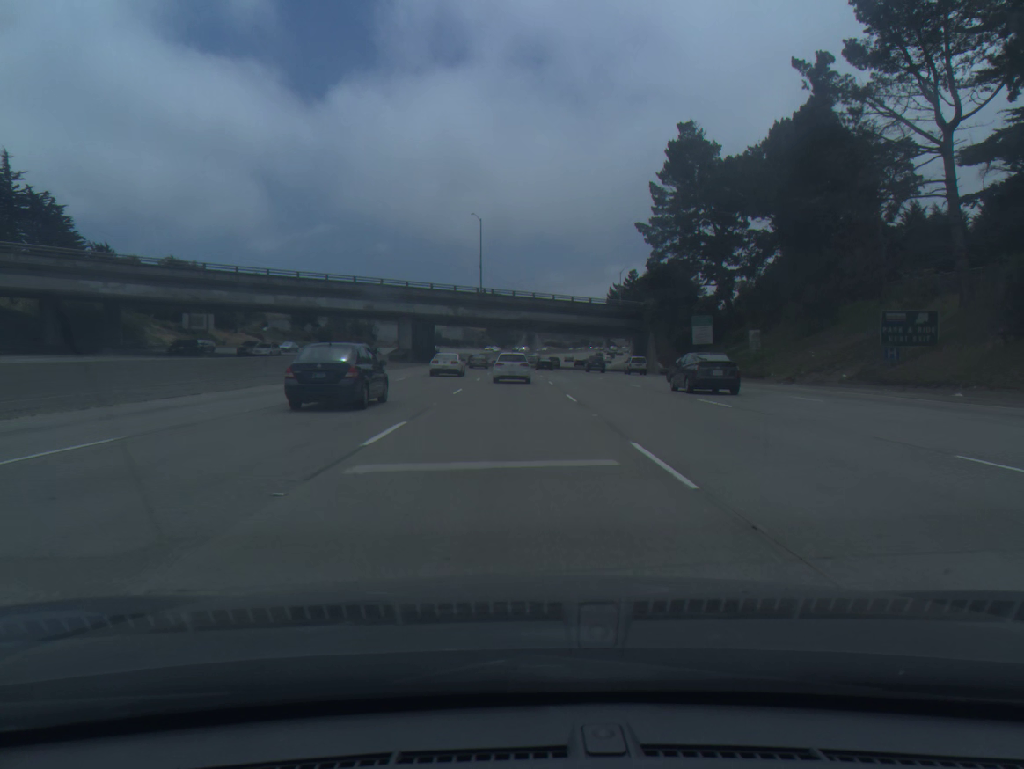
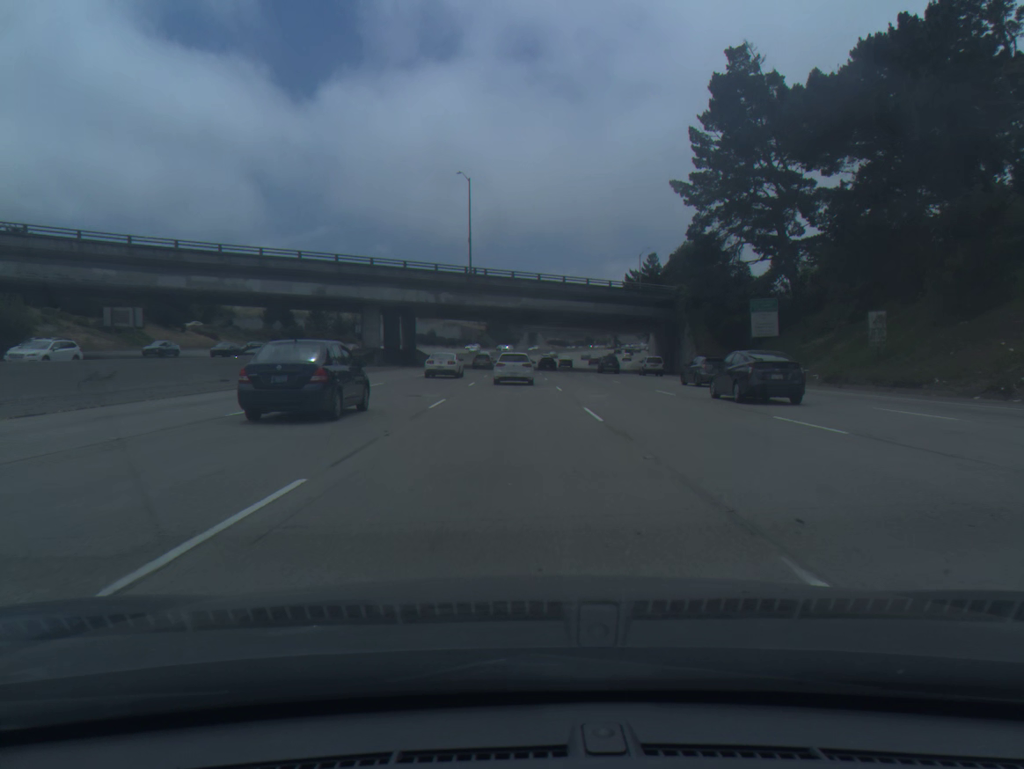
(0.0, +21.3) m; 0°
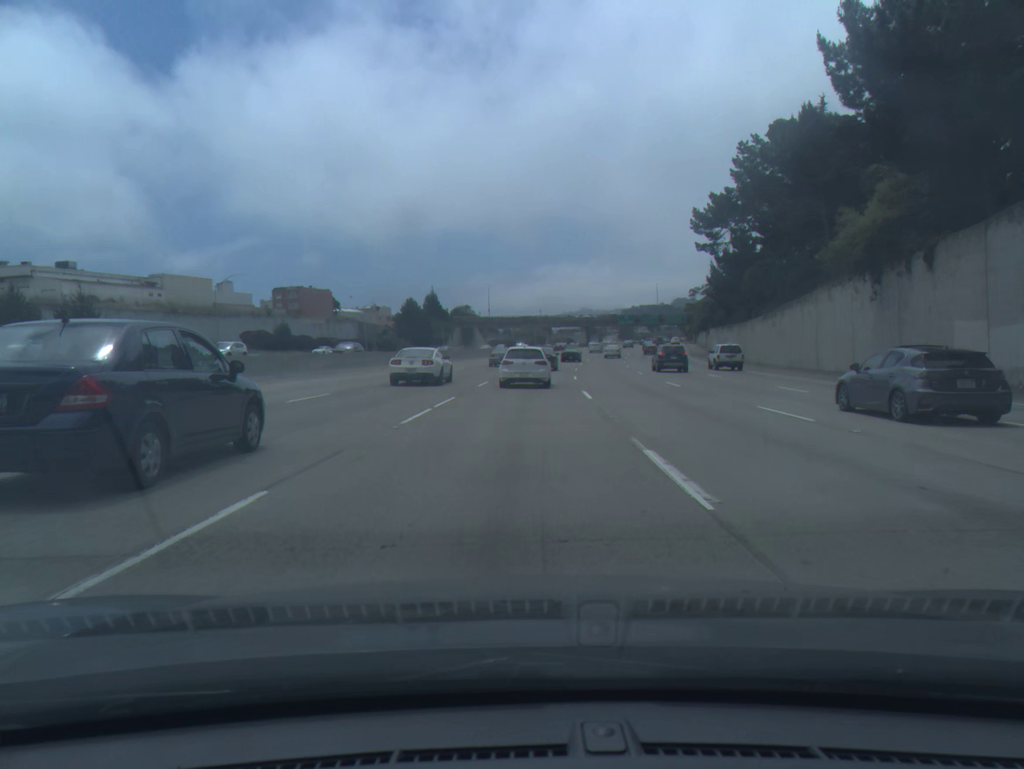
(+1.9, +102.7) m; +4°
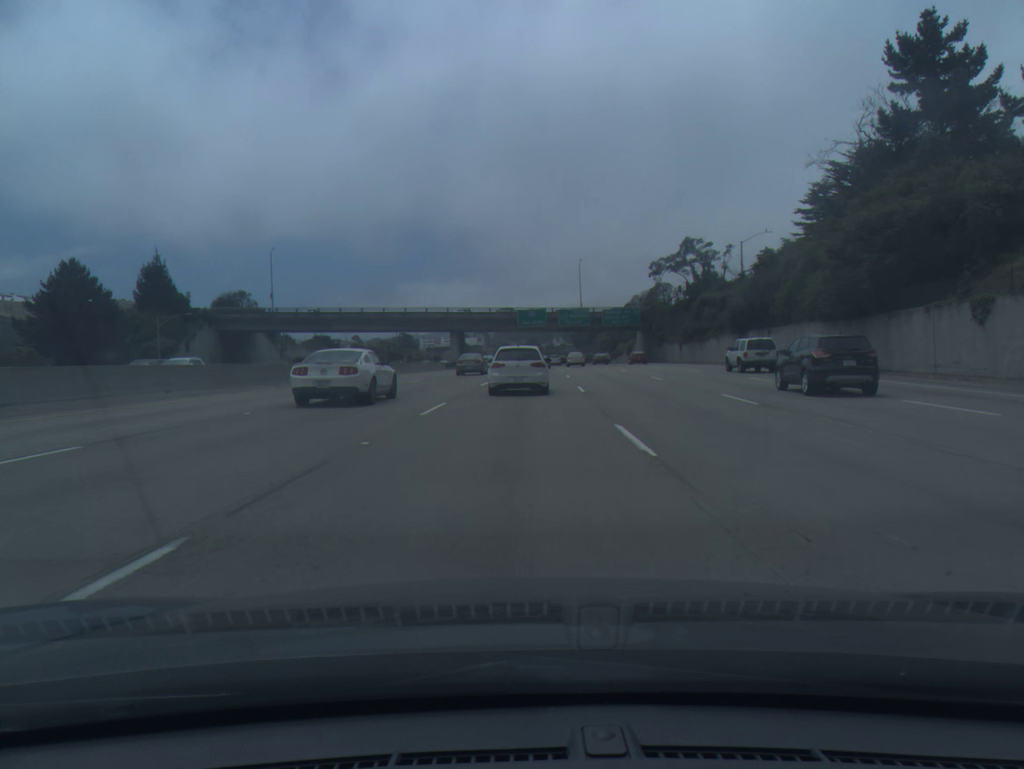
(+8.3, +98.9) m; +9°
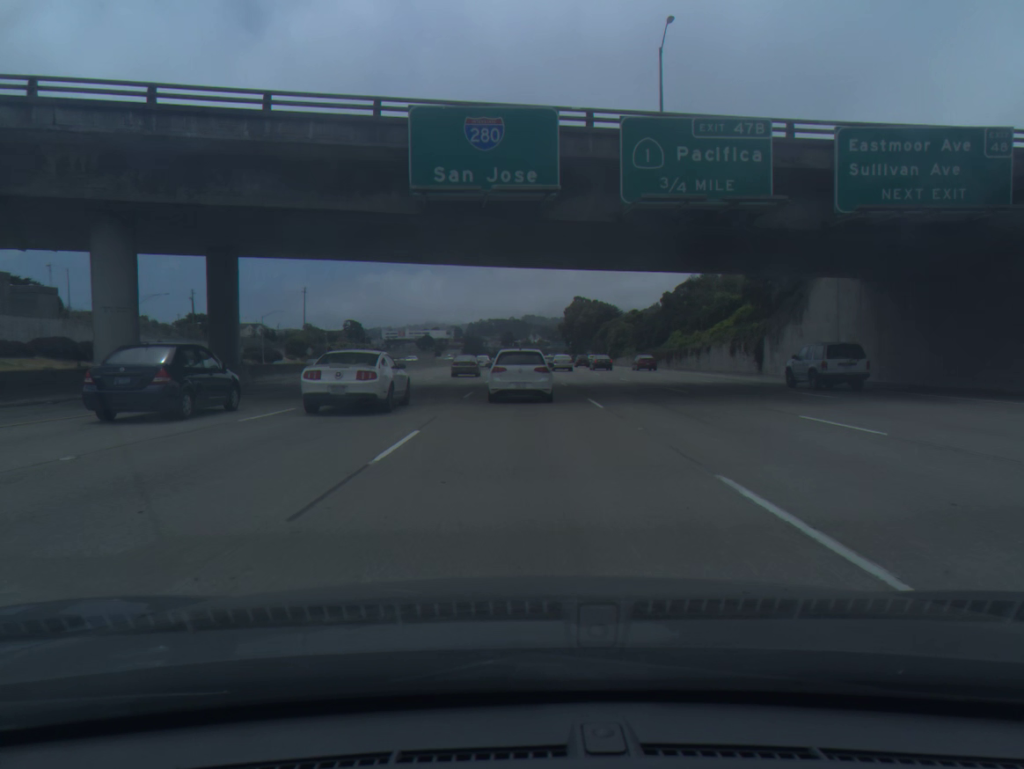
(+2.4, +94.1) m; +2°
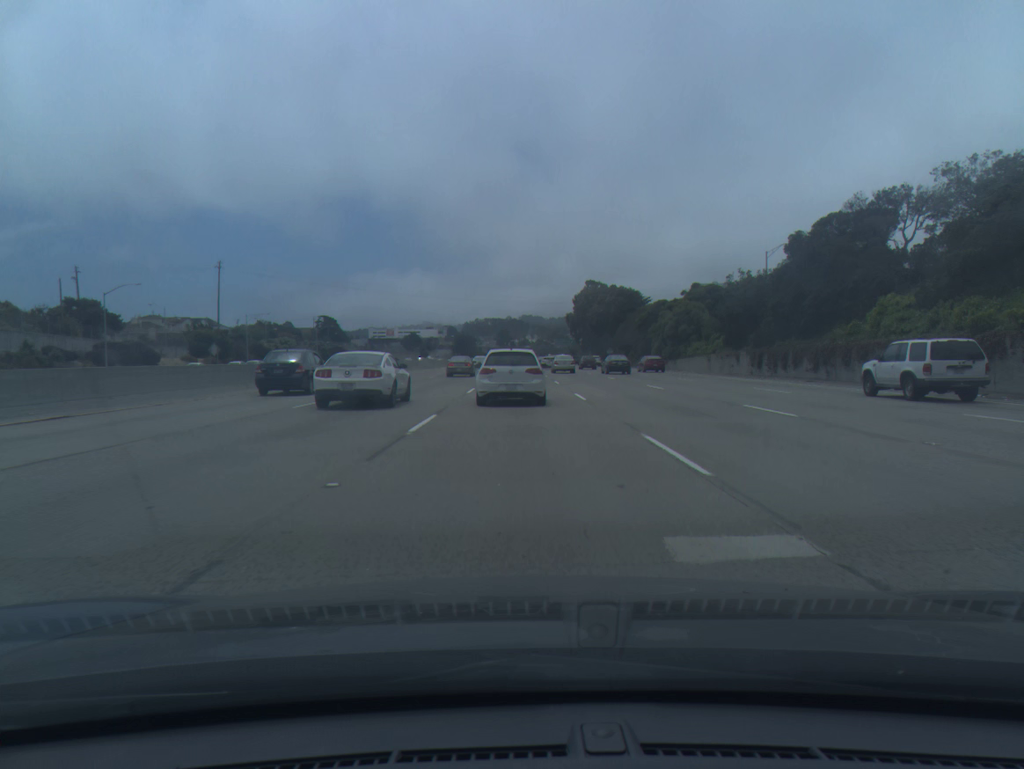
(+0.1, +55.0) m; 0°
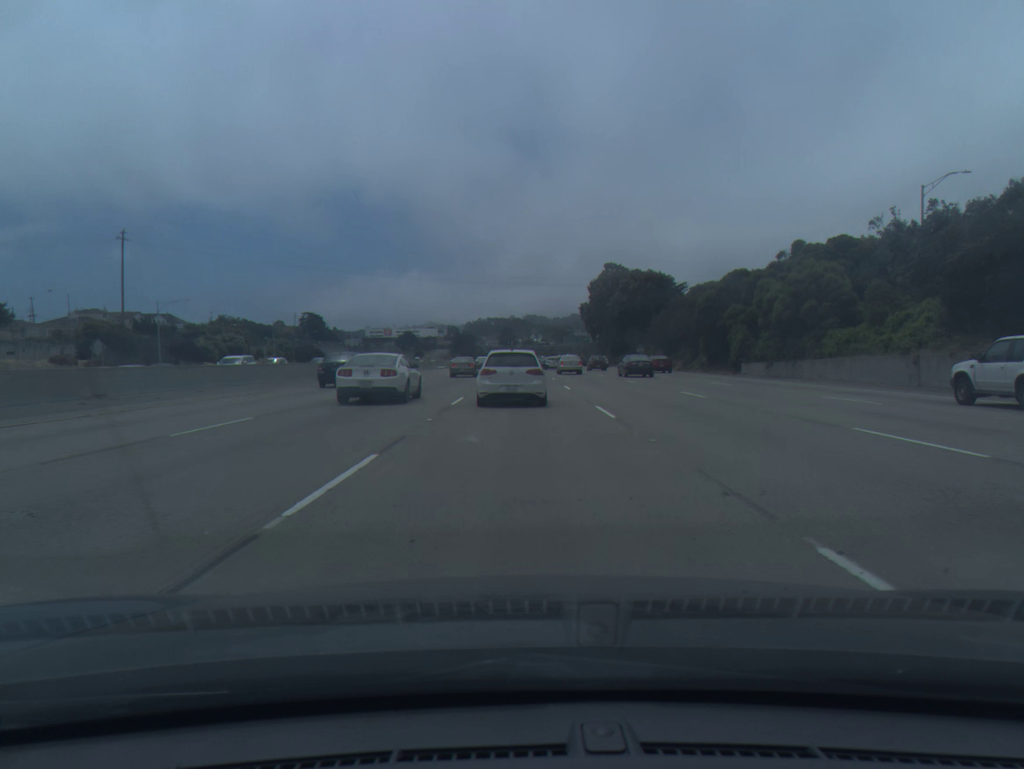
(0.0, +35.9) m; 0°
